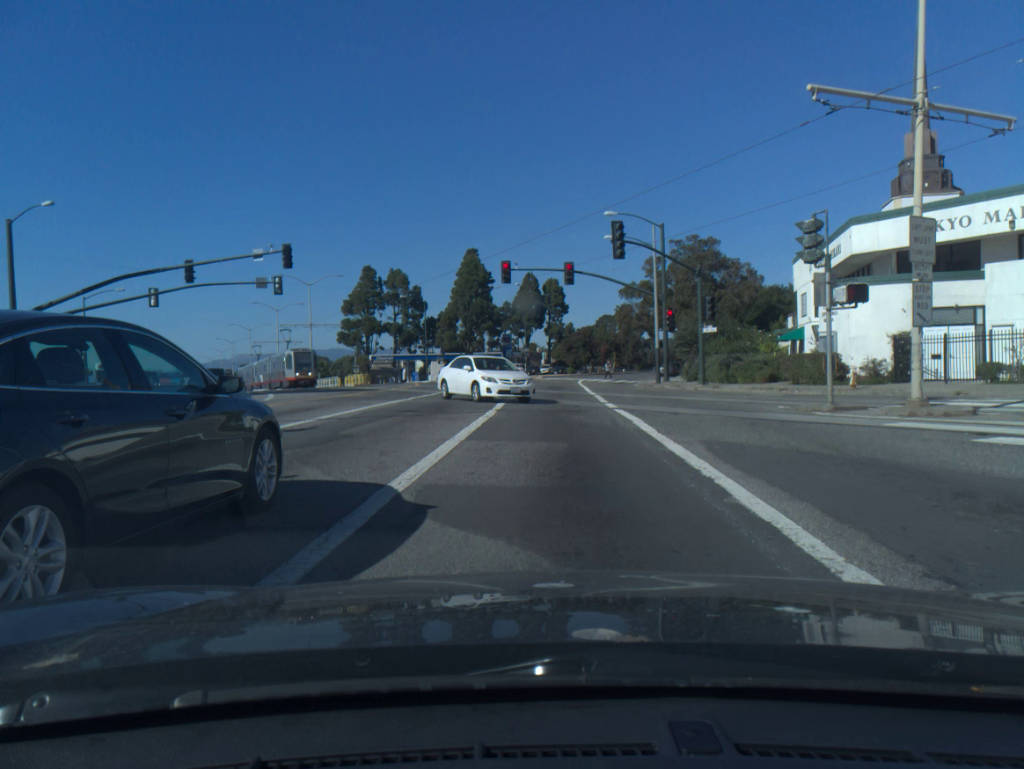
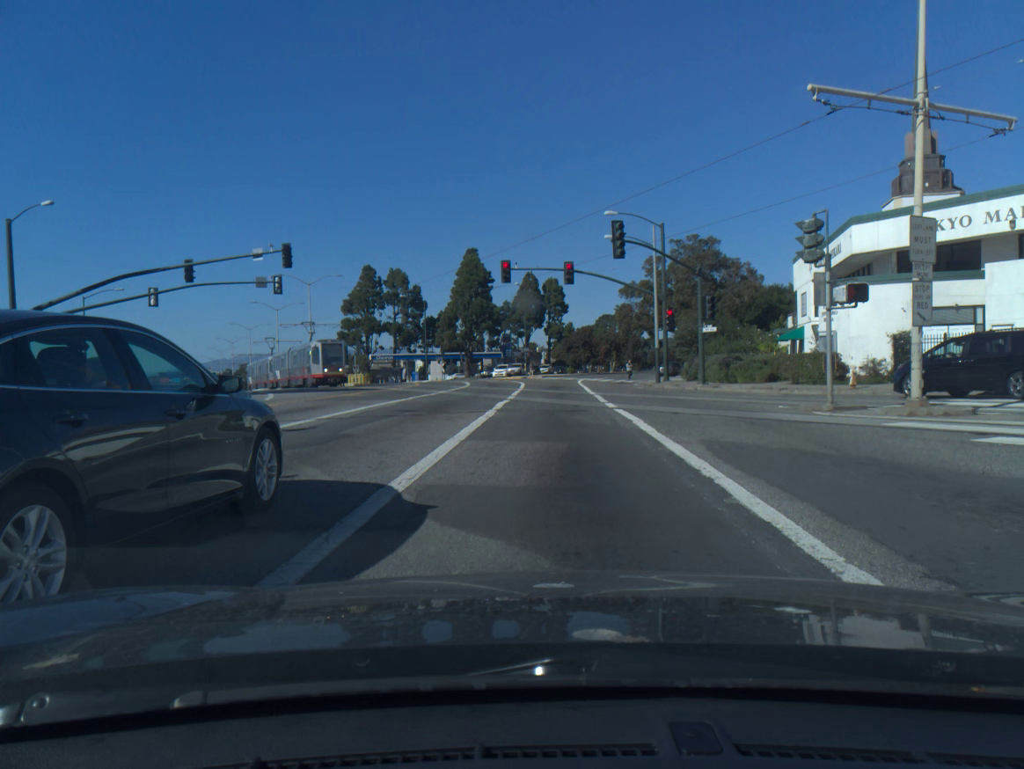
(0.0, 0.0) m; 0°
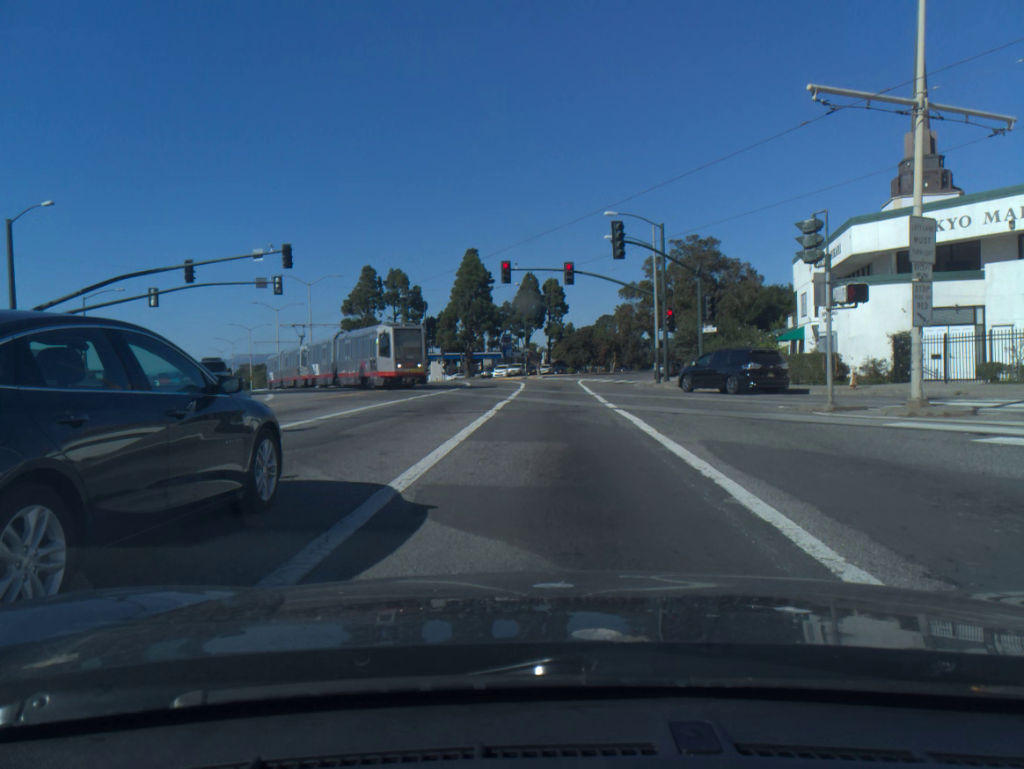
(0.0, 0.0) m; 0°
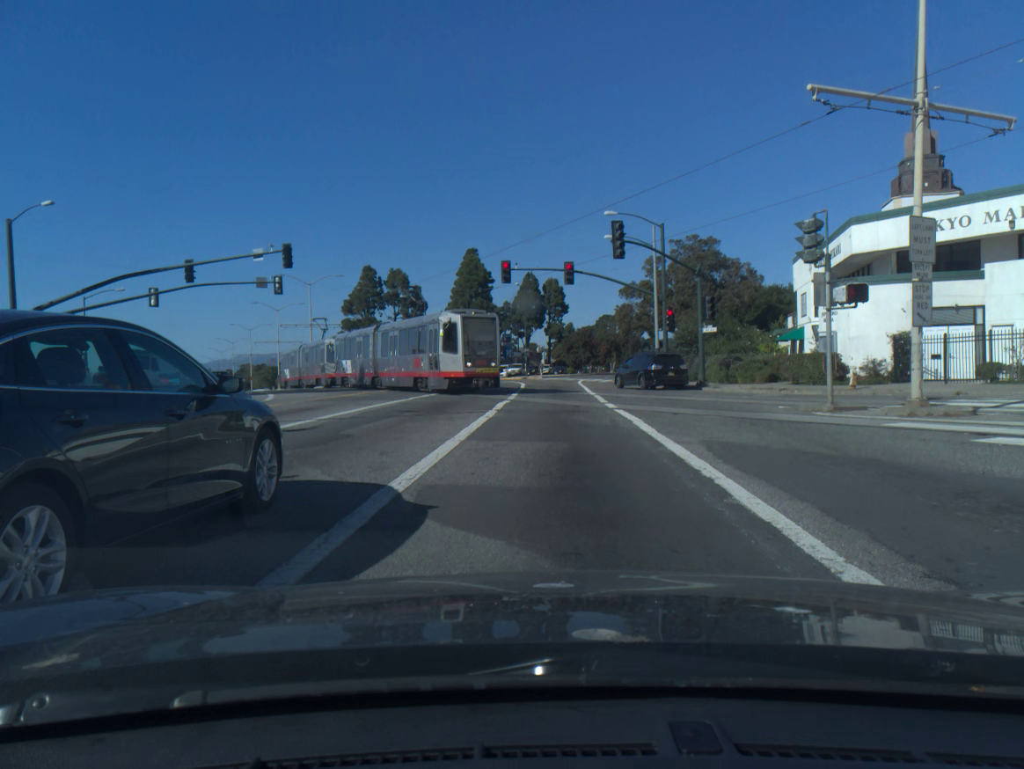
(0.0, 0.0) m; 0°
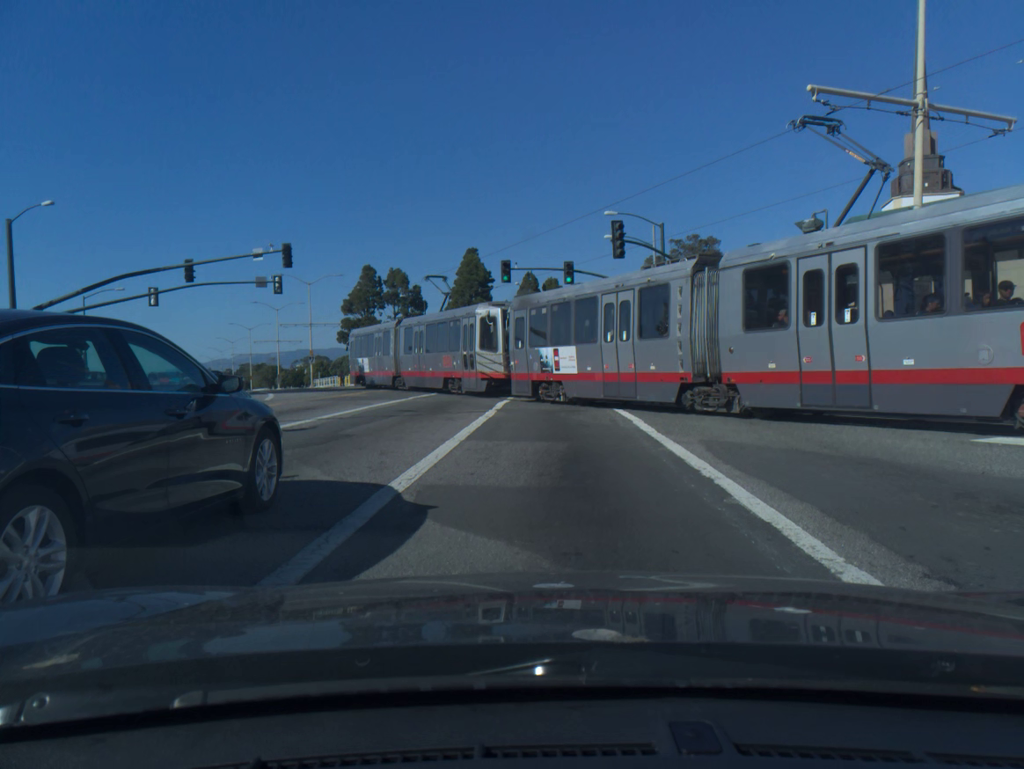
(0.0, 0.0) m; 0°
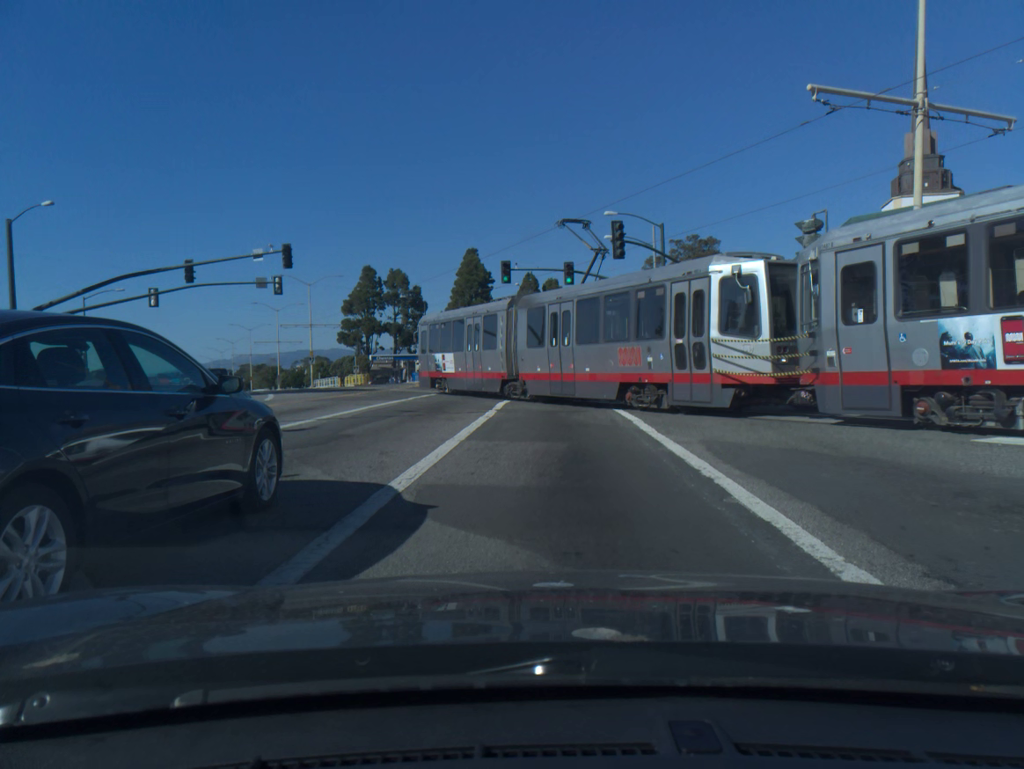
(0.0, 0.0) m; 0°
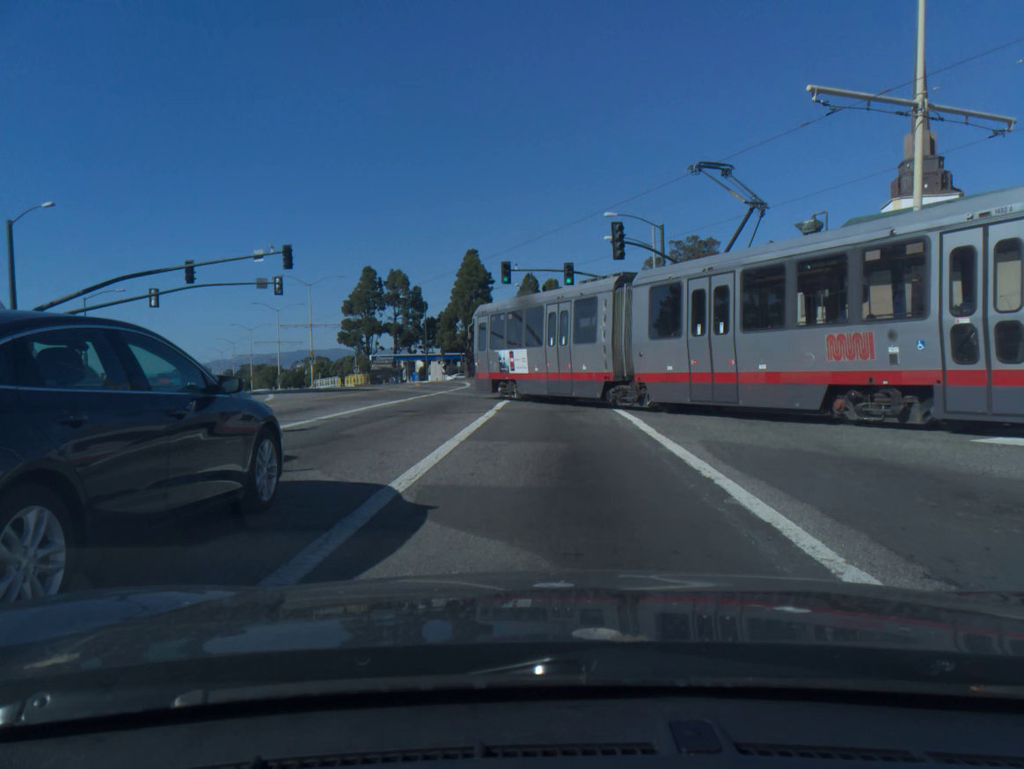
(0.0, 0.0) m; 0°
